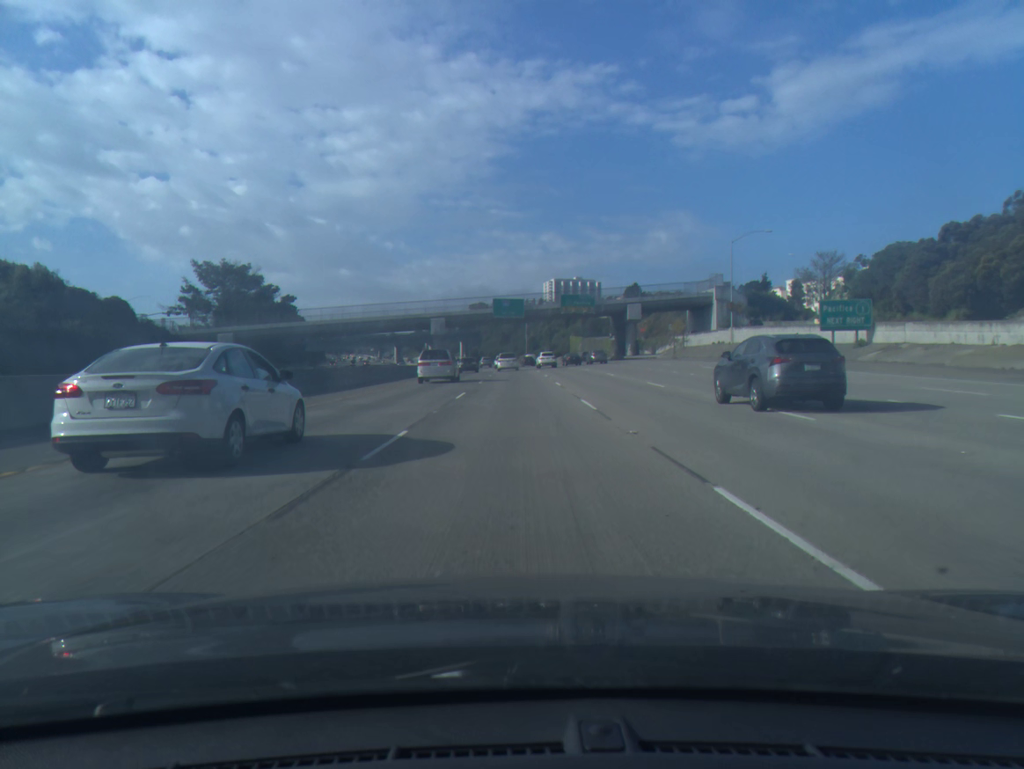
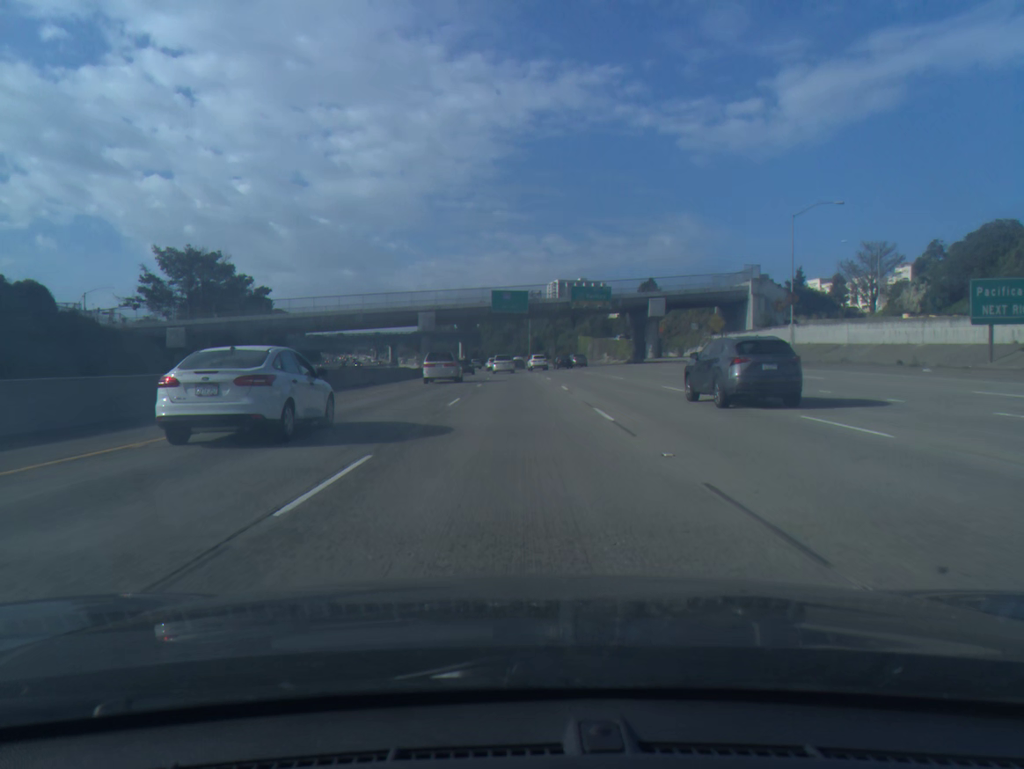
(0.0, +17.8) m; 0°
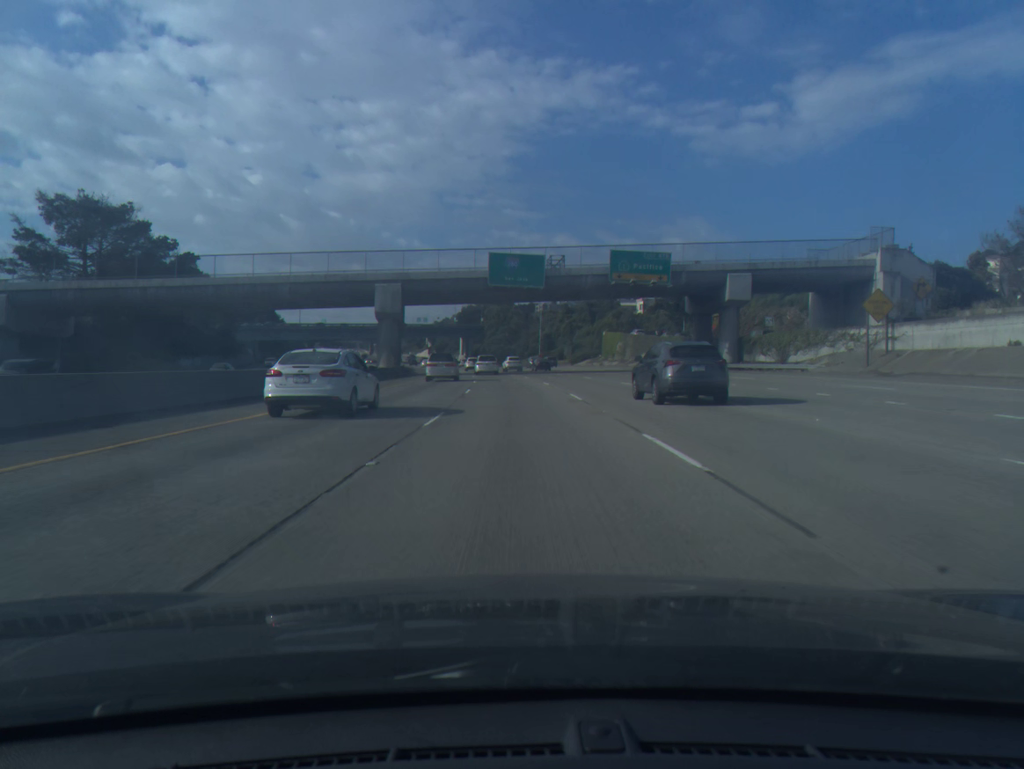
(-0.1, +35.5) m; 0°
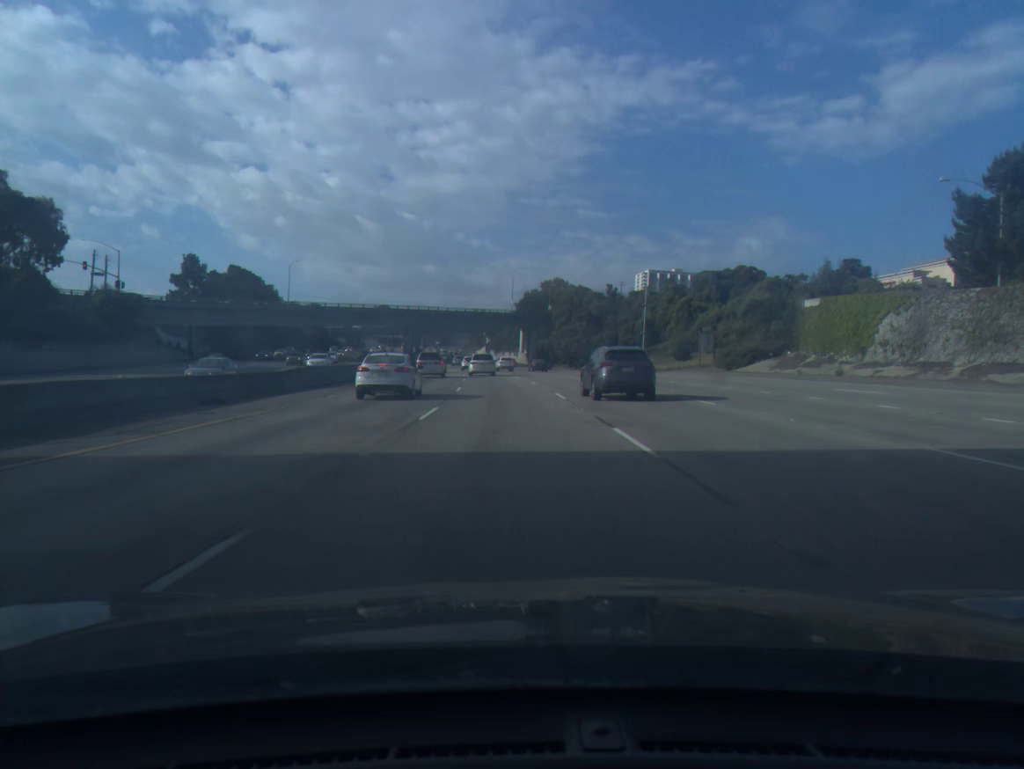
(-2.4, +71.5) m; -5°
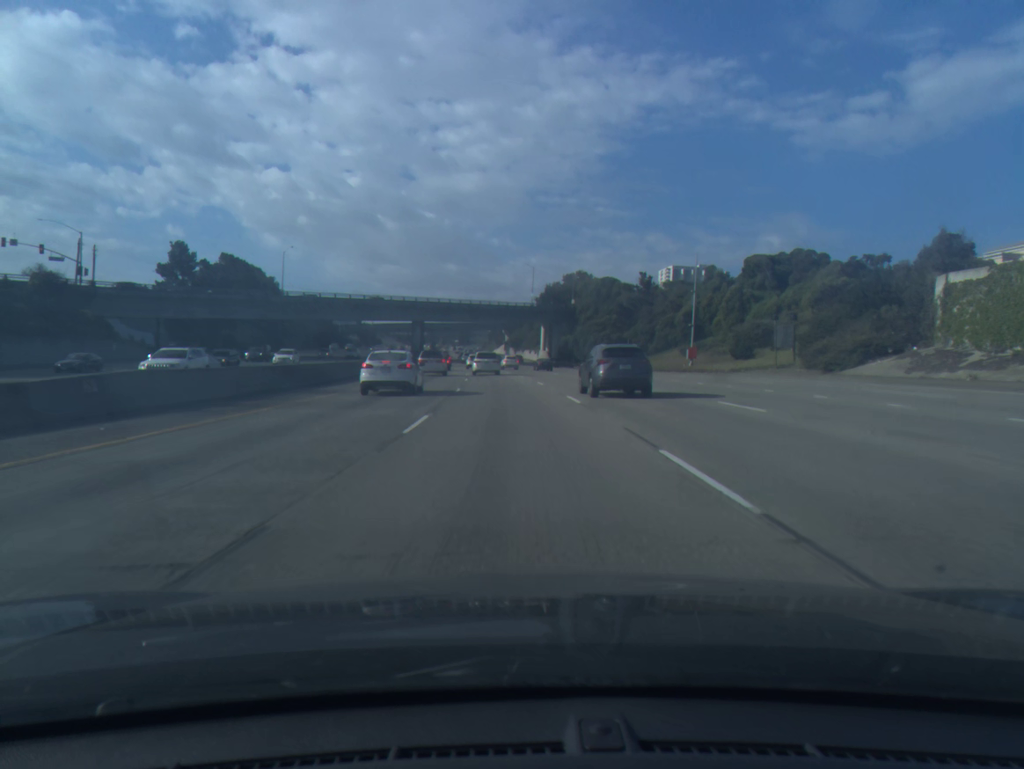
(-0.2, +18.2) m; -2°
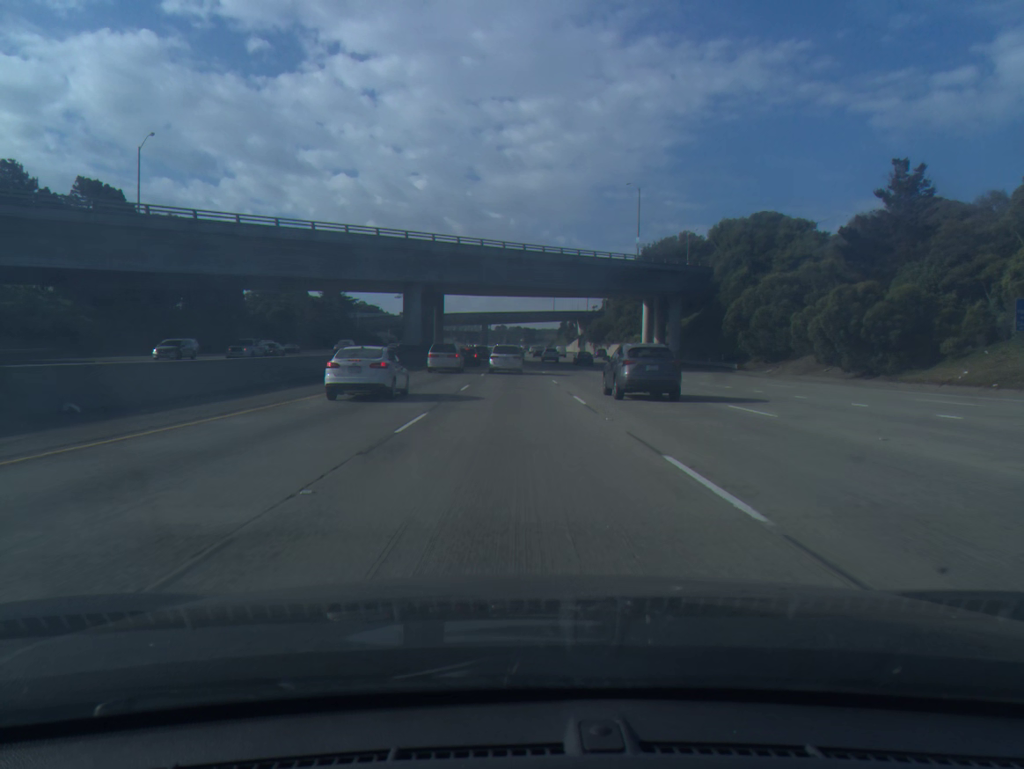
(-3.2, +73.2) m; -5°
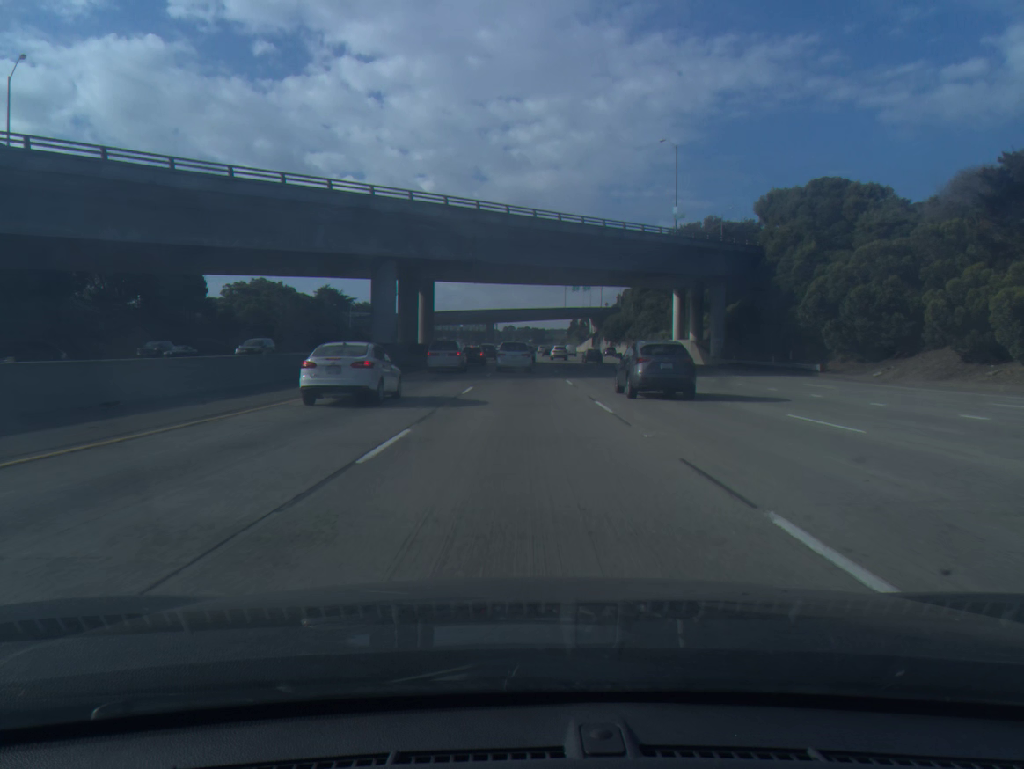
(-0.1, +18.2) m; -1°
